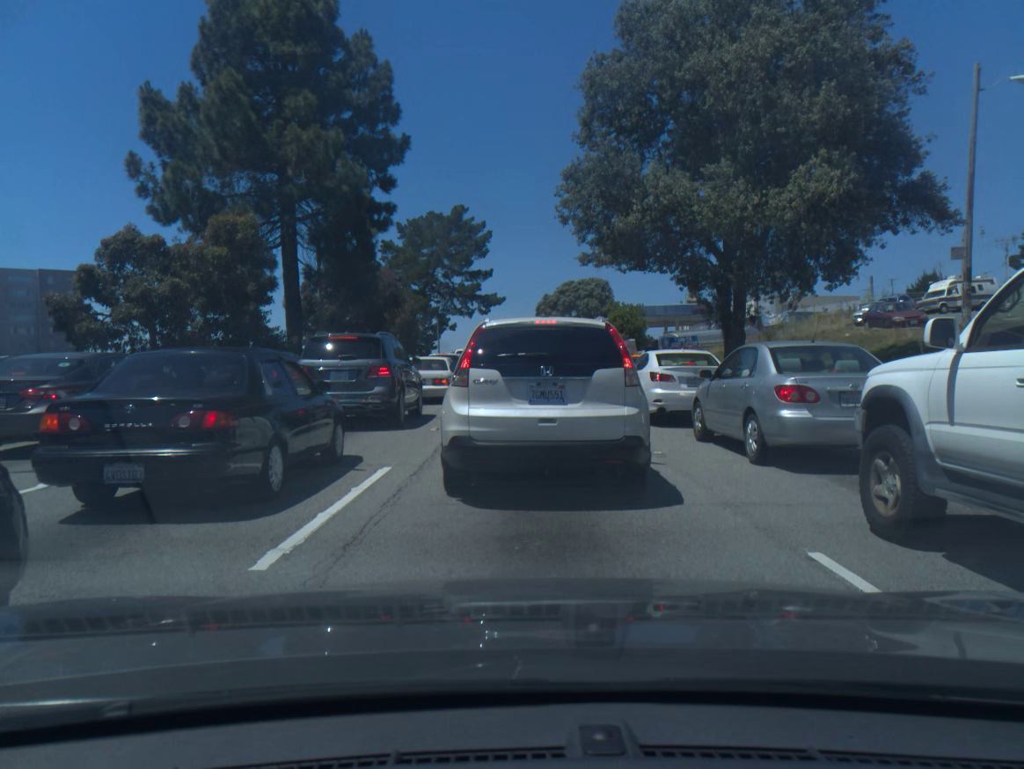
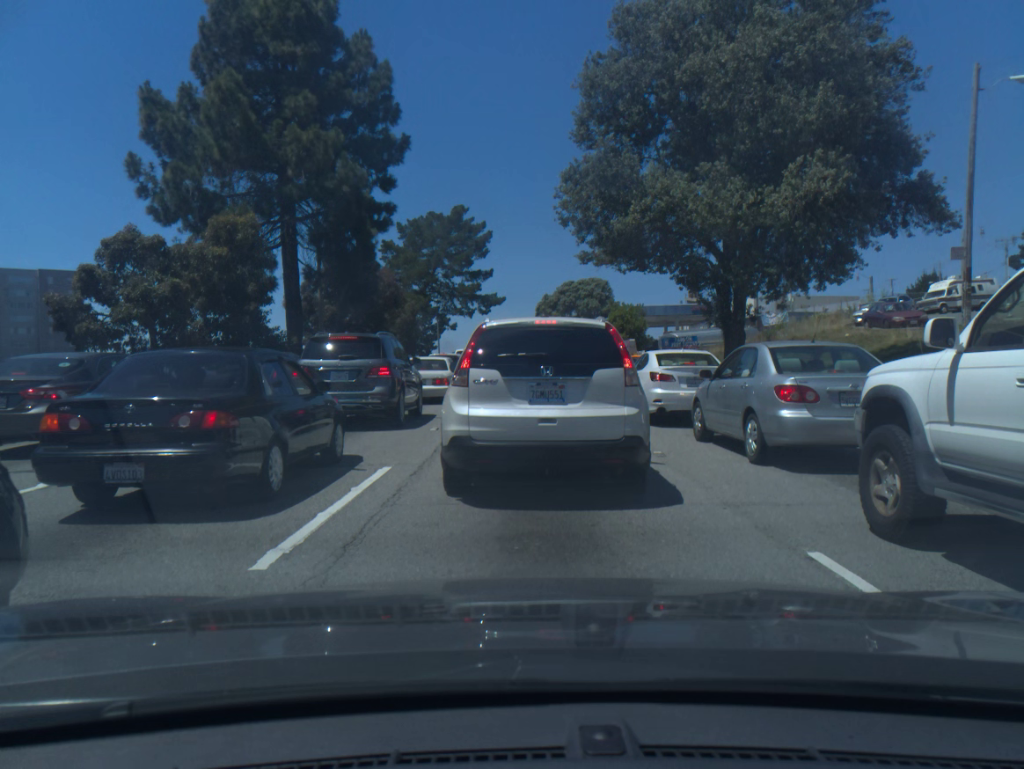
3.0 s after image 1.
(0.0, 0.0) m; 0°
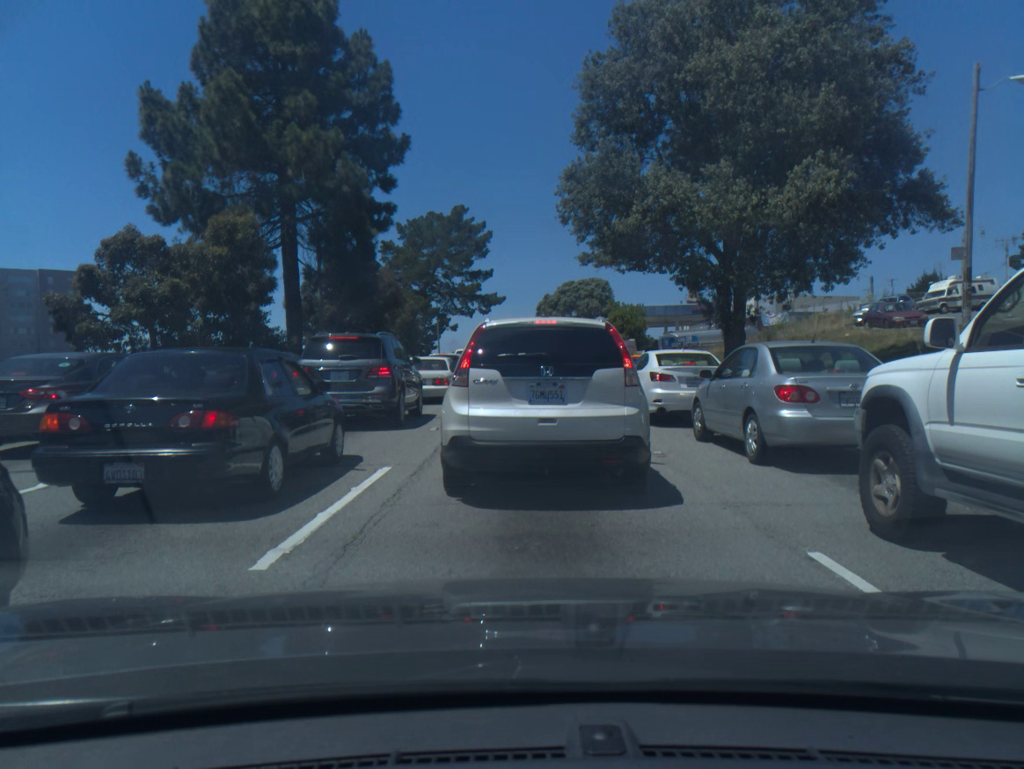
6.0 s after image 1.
(0.0, 0.0) m; 0°
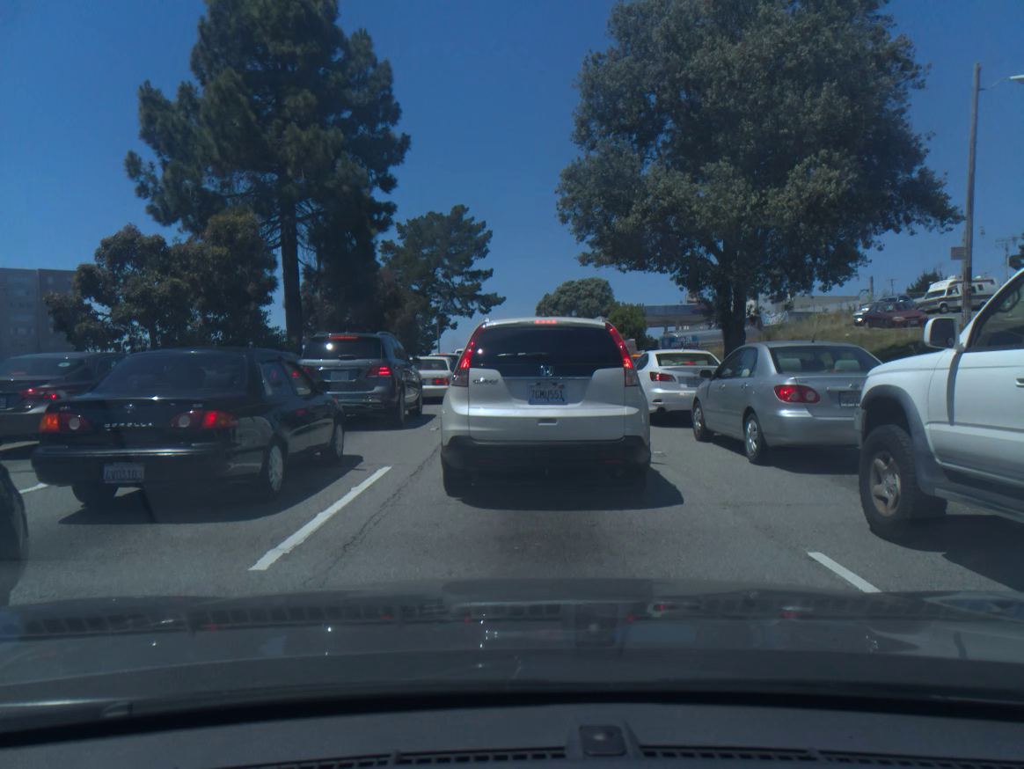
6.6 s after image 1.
(0.0, 0.0) m; 0°
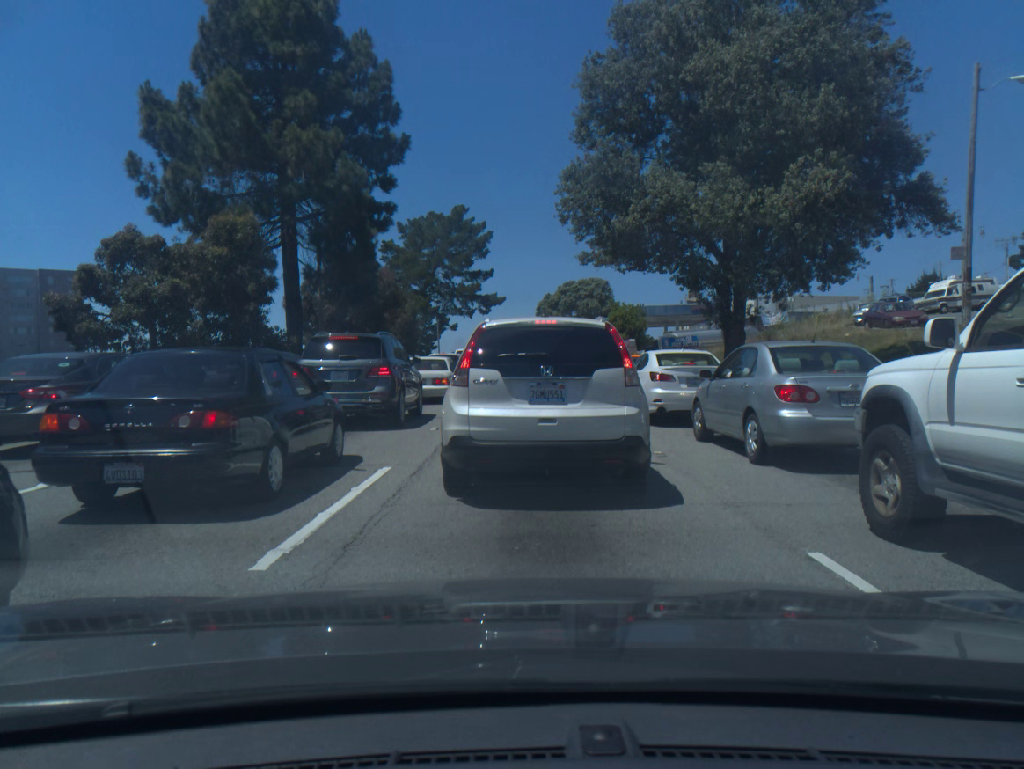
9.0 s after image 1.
(-0.1, 0.0) m; 0°
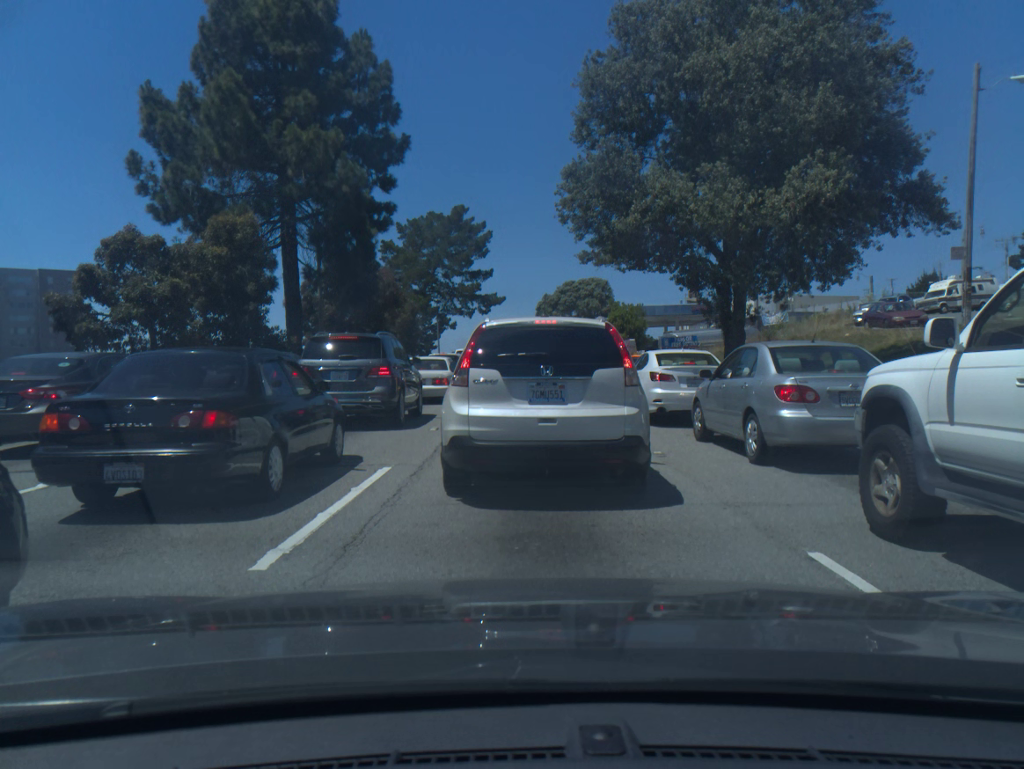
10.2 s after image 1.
(0.0, 0.0) m; 0°
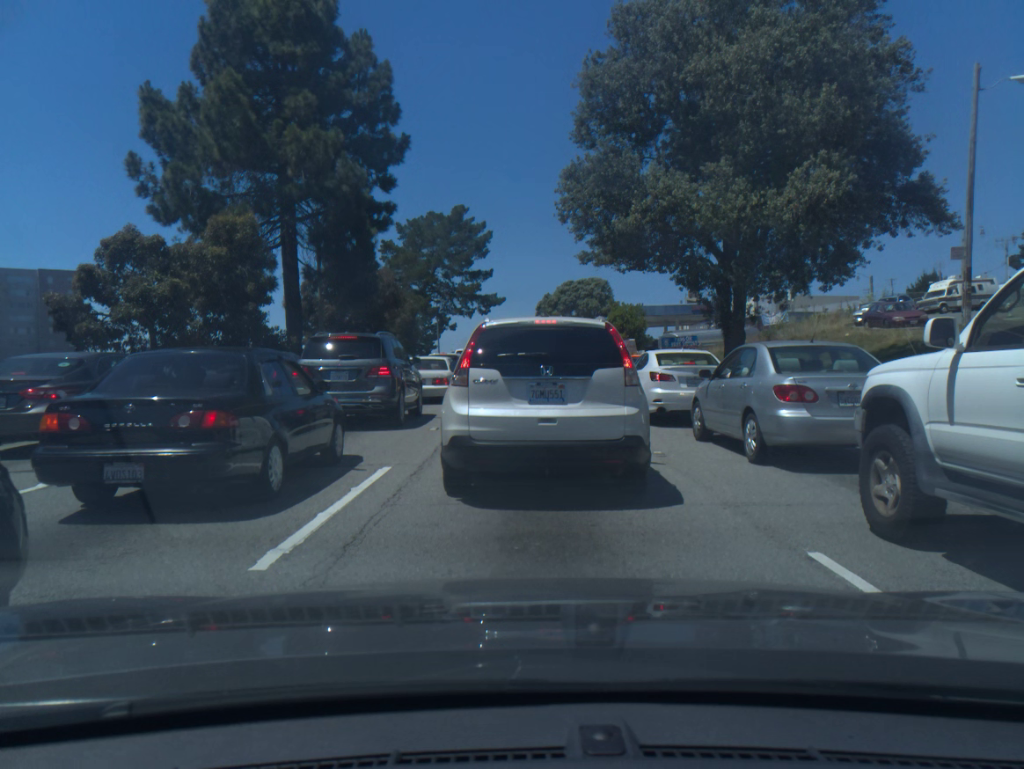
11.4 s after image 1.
(0.0, 0.0) m; 0°
